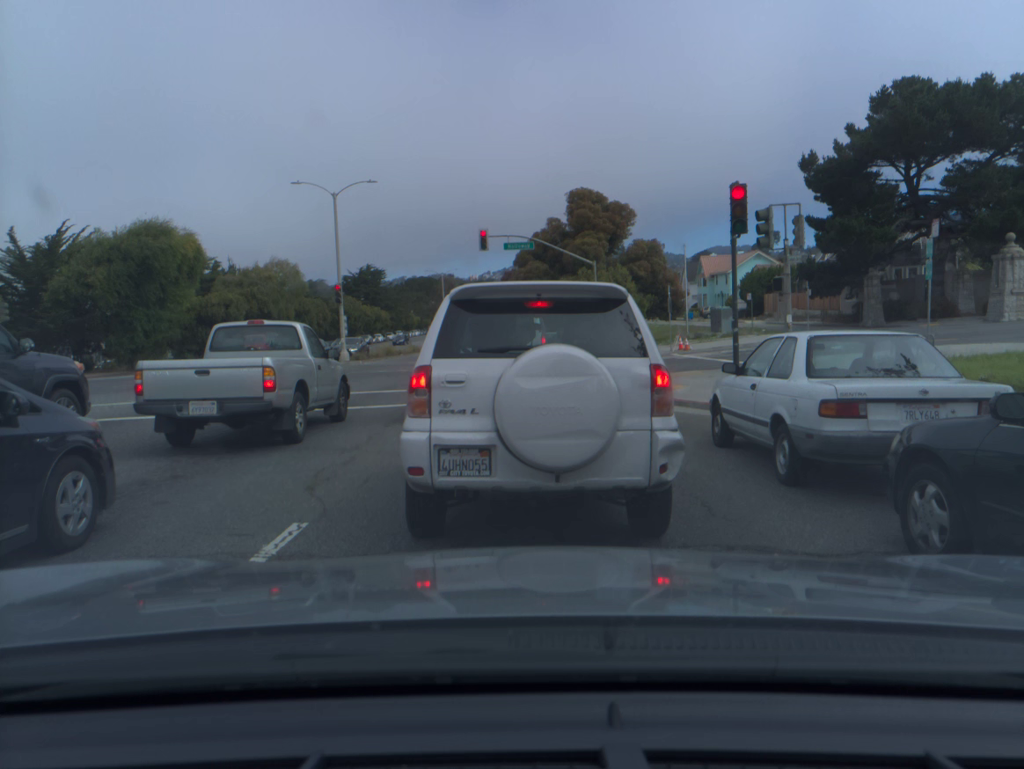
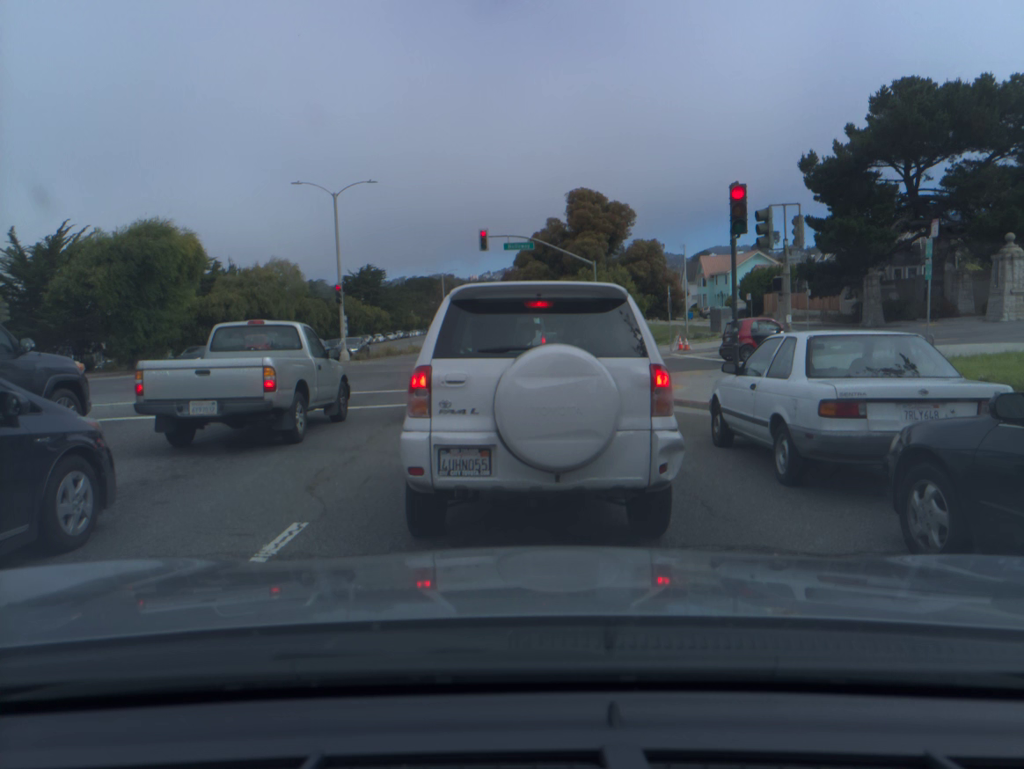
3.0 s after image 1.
(0.0, 0.0) m; 0°
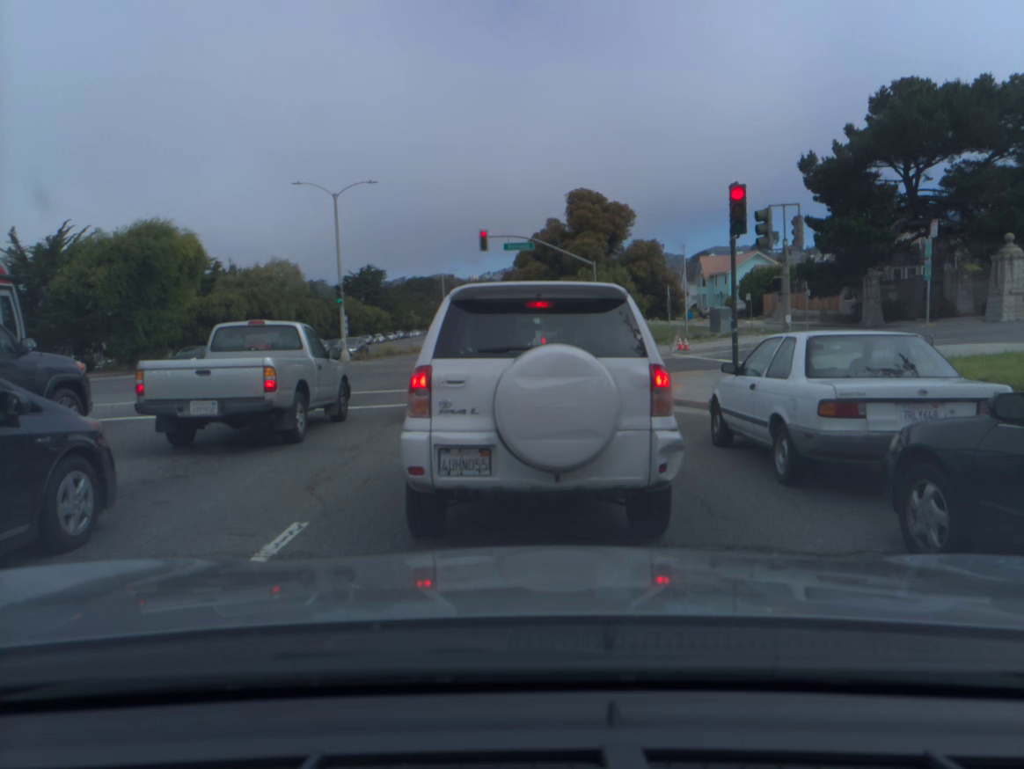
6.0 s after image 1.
(0.0, 0.0) m; 0°
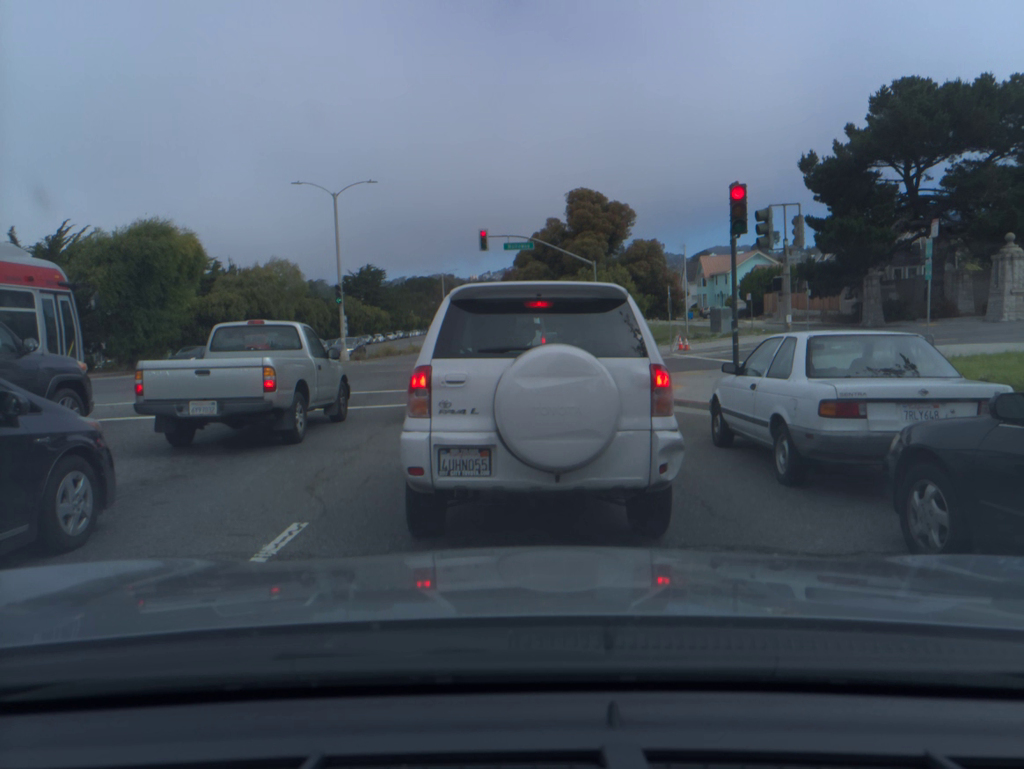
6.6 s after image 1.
(0.0, 0.0) m; 0°
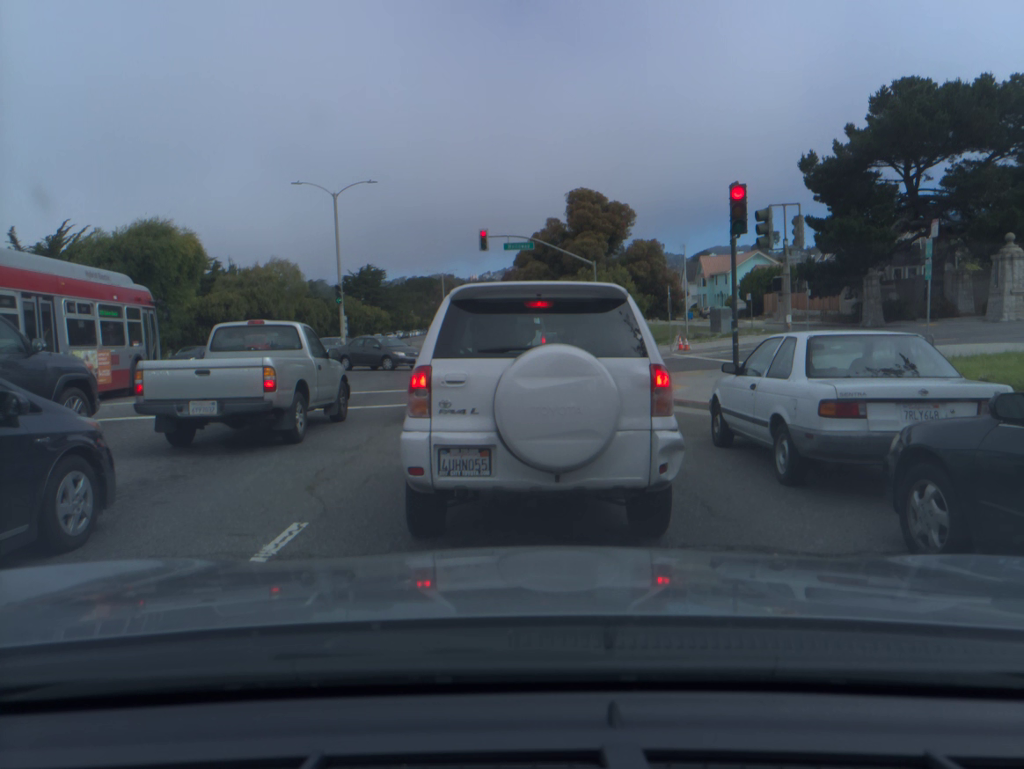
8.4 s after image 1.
(0.0, 0.0) m; 0°
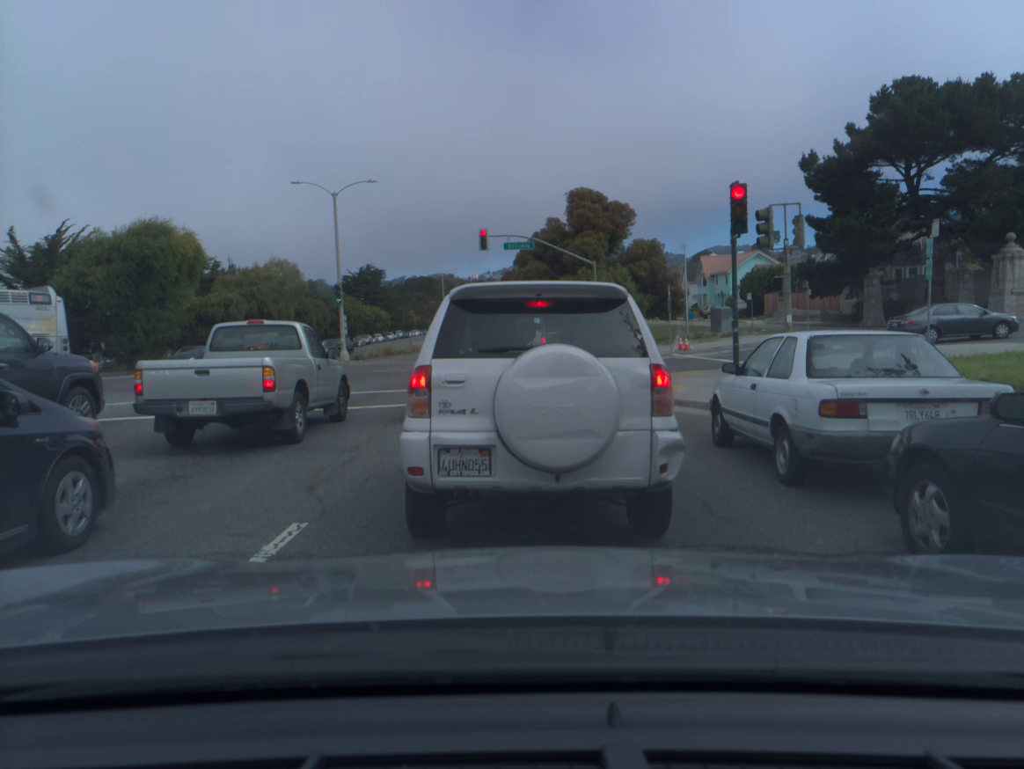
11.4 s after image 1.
(0.0, 0.0) m; 0°
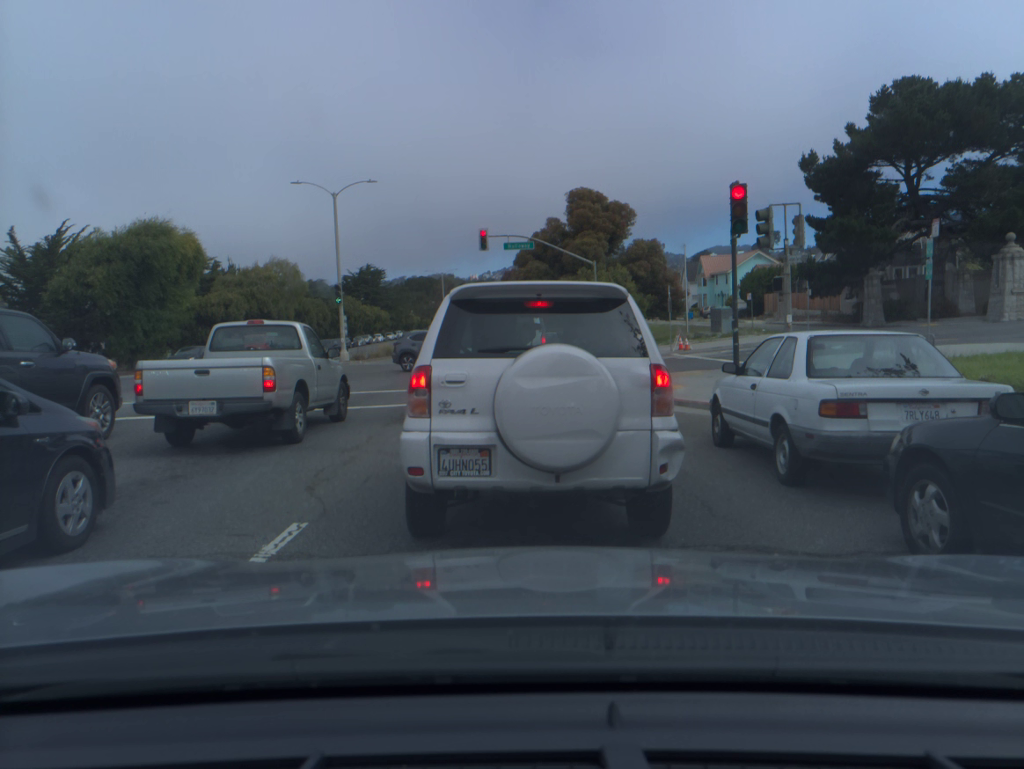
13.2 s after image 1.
(0.0, 0.0) m; 0°
